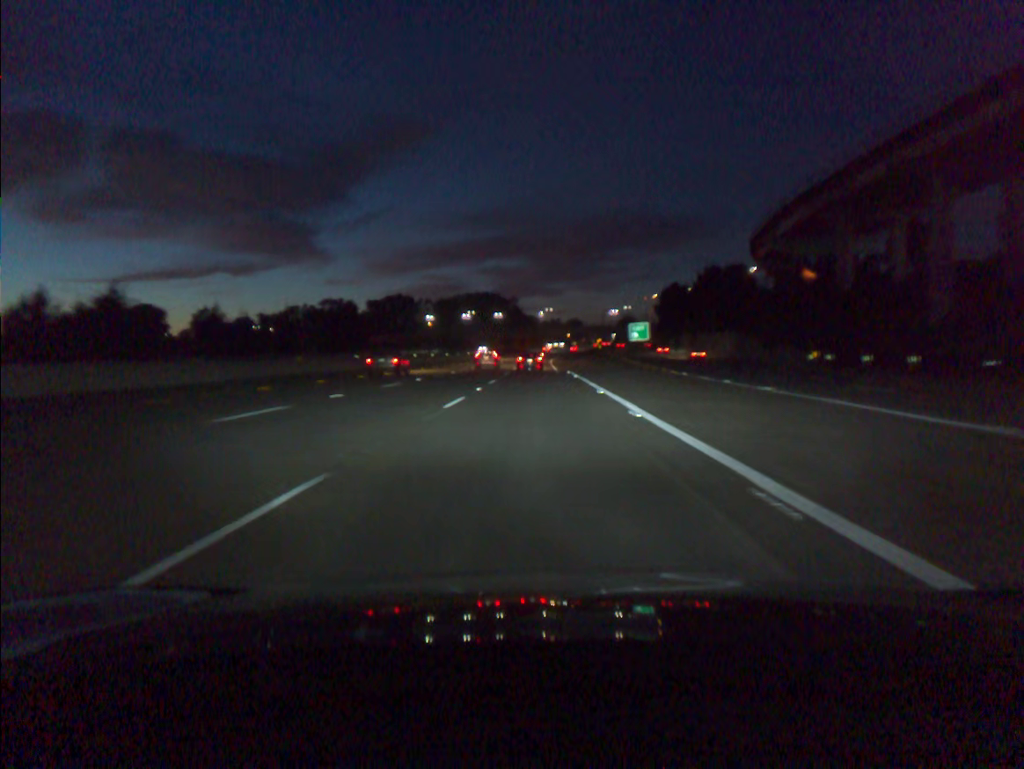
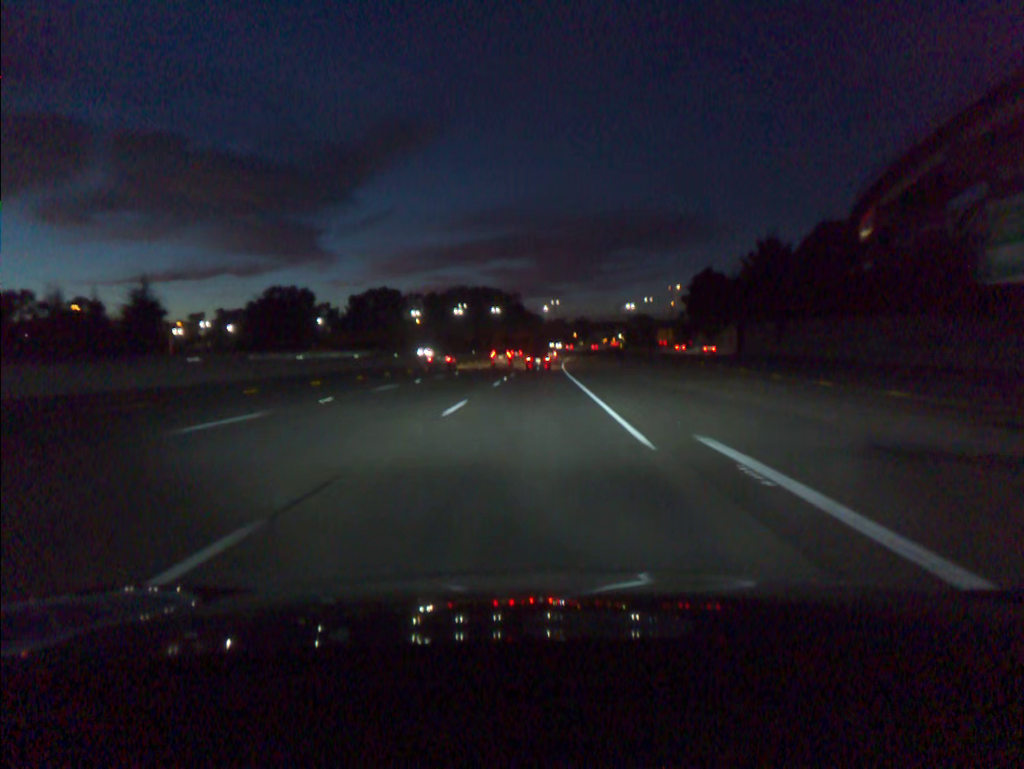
(-0.2, +45.7) m; 0°
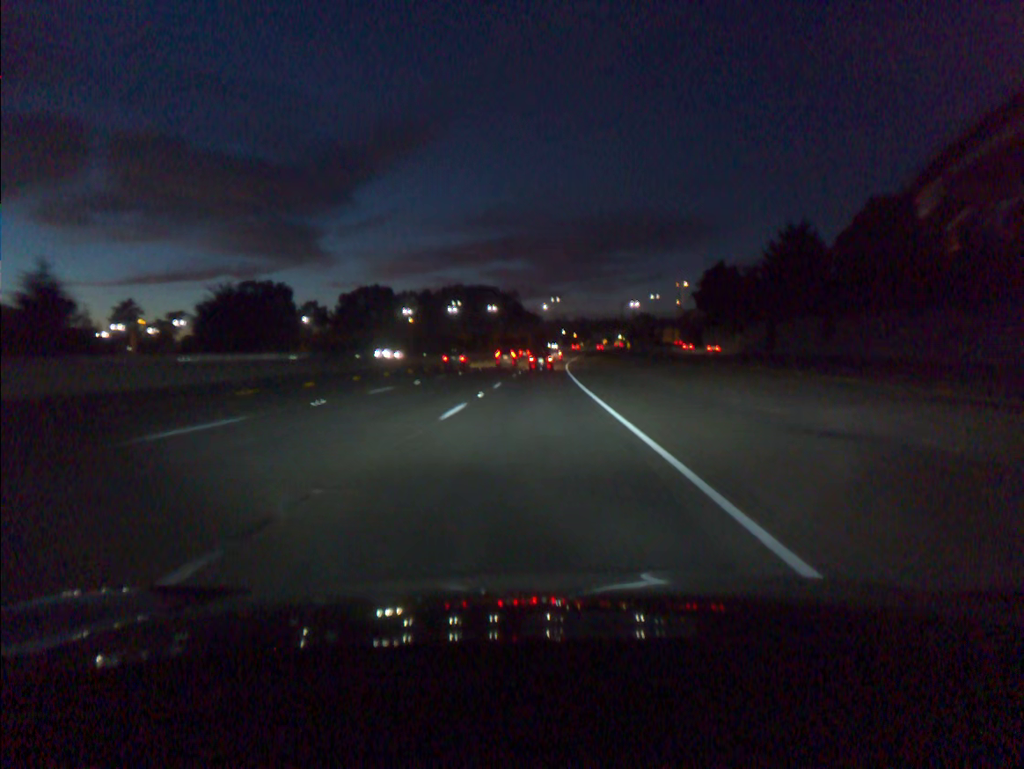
(0.0, +15.3) m; 0°
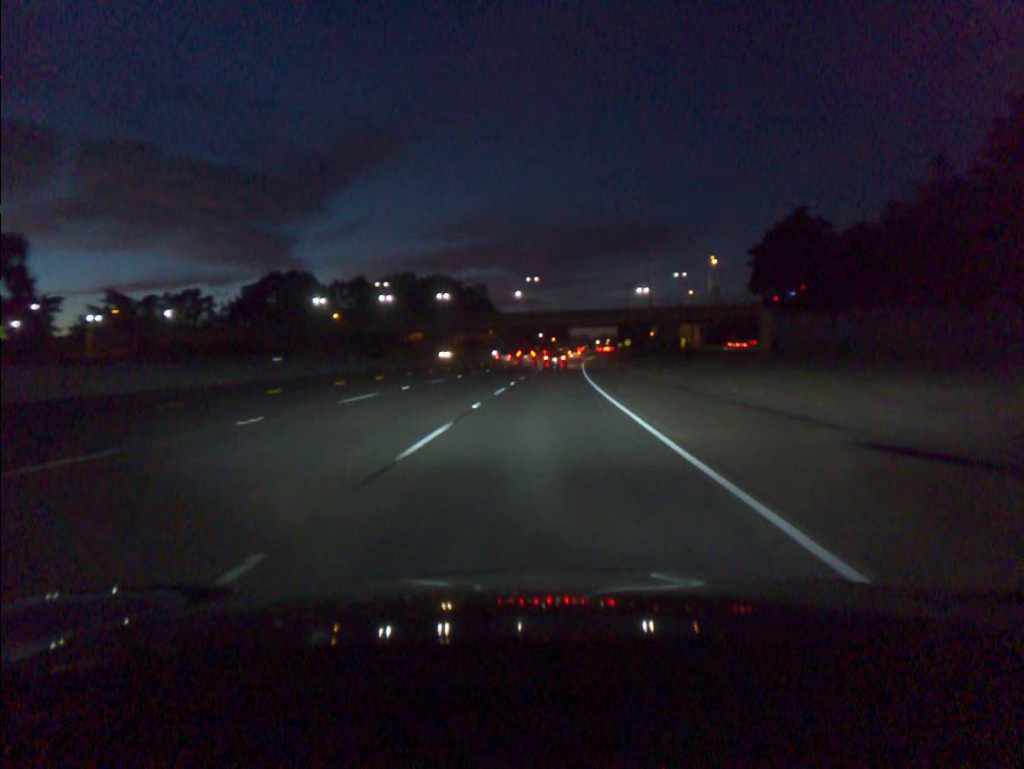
(+0.8, +77.6) m; +2°
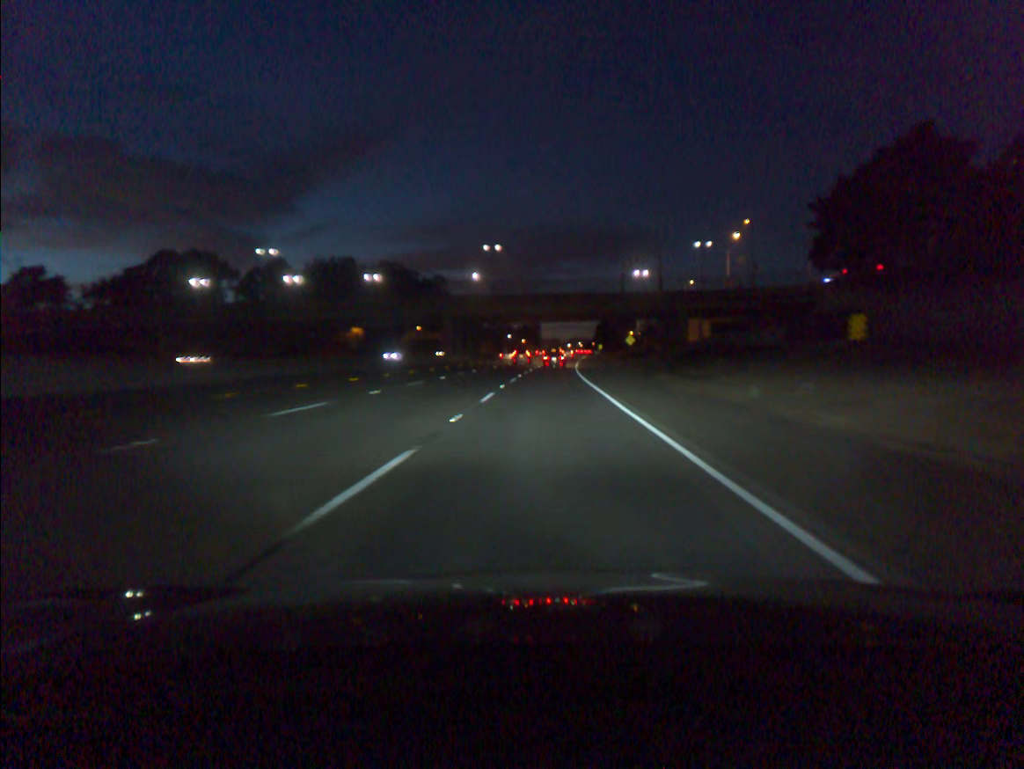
(+0.9, +47.4) m; +2°
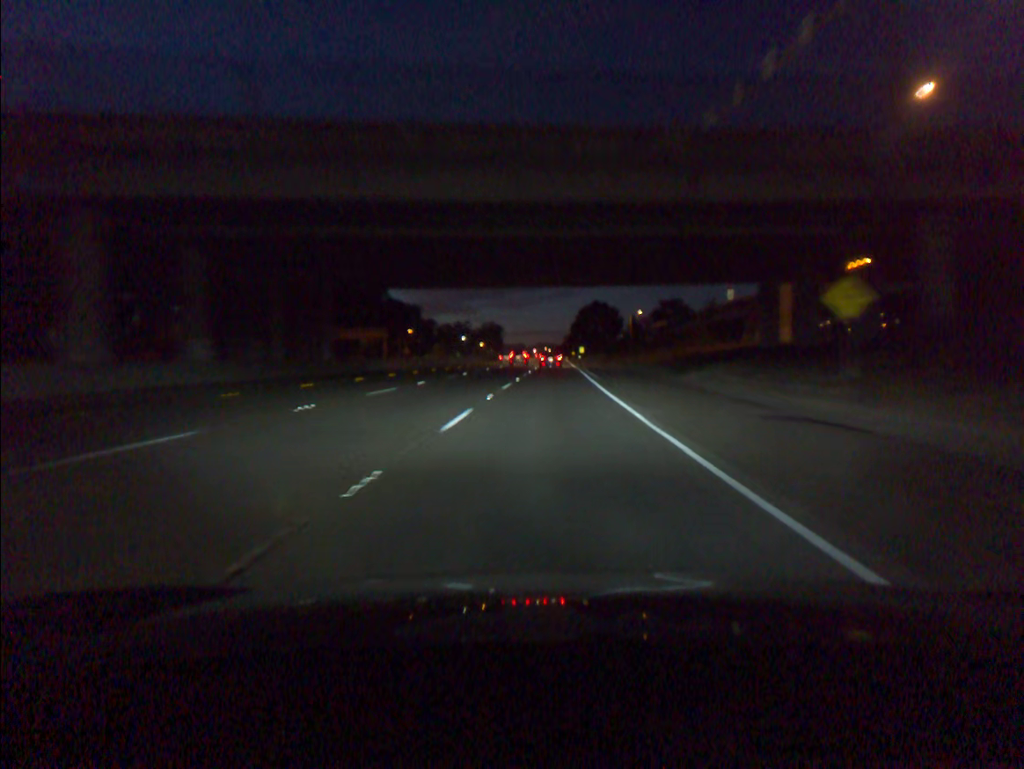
(+1.9, +79.9) m; +3°
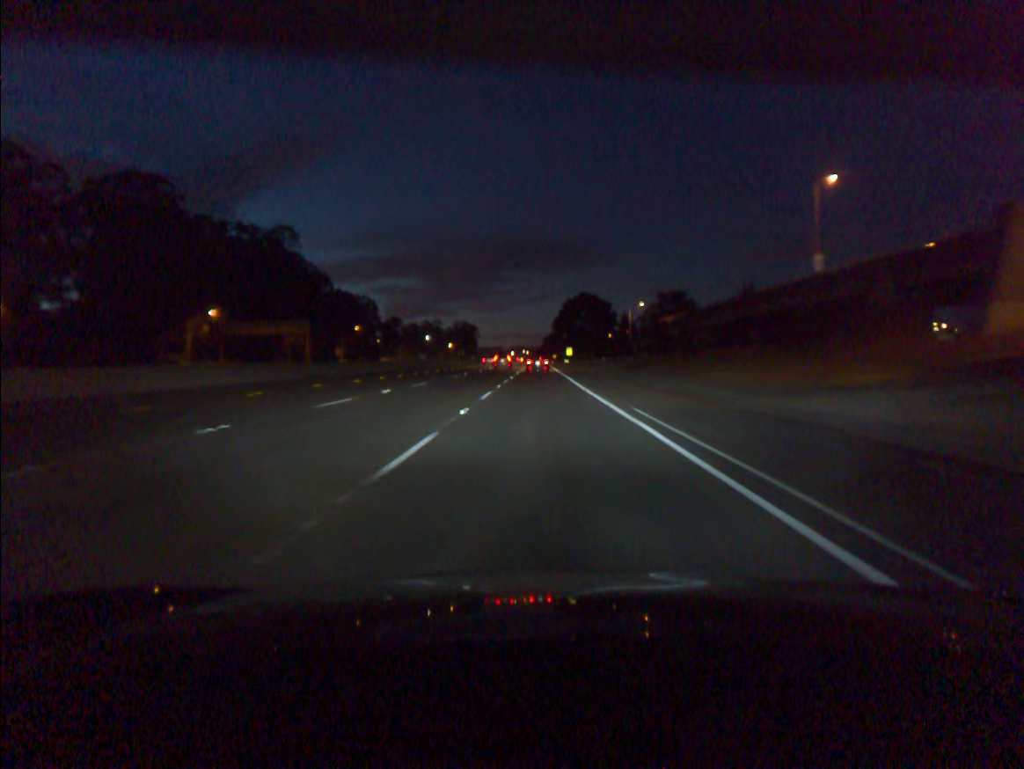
(+0.7, +48.2) m; +2°
